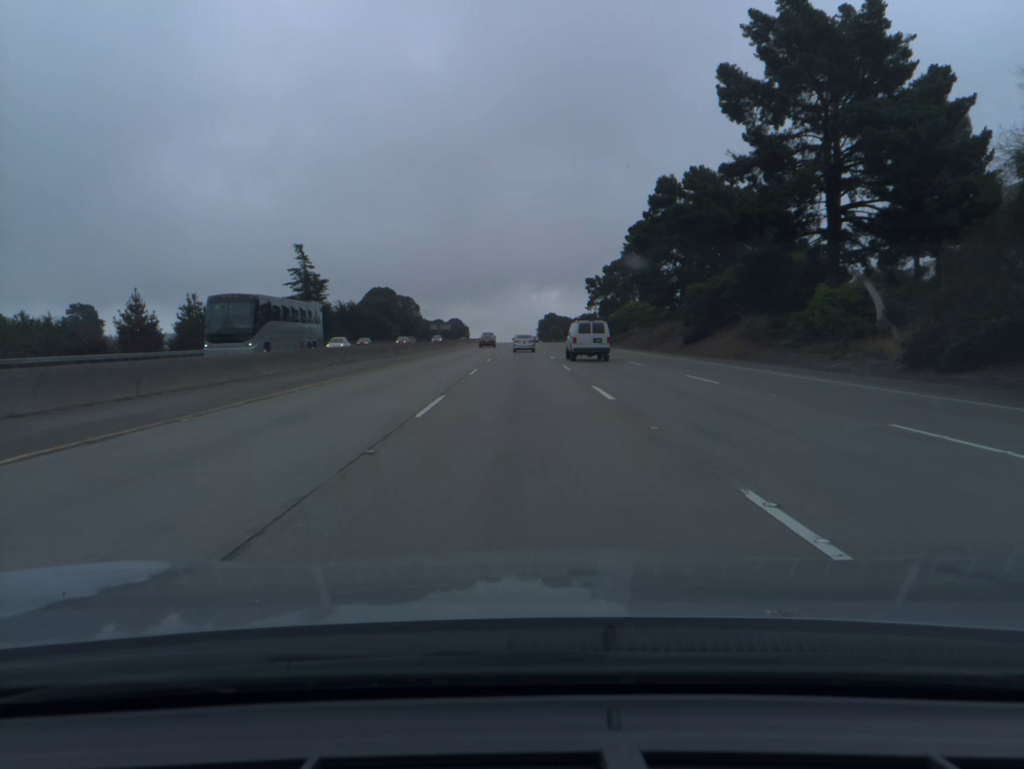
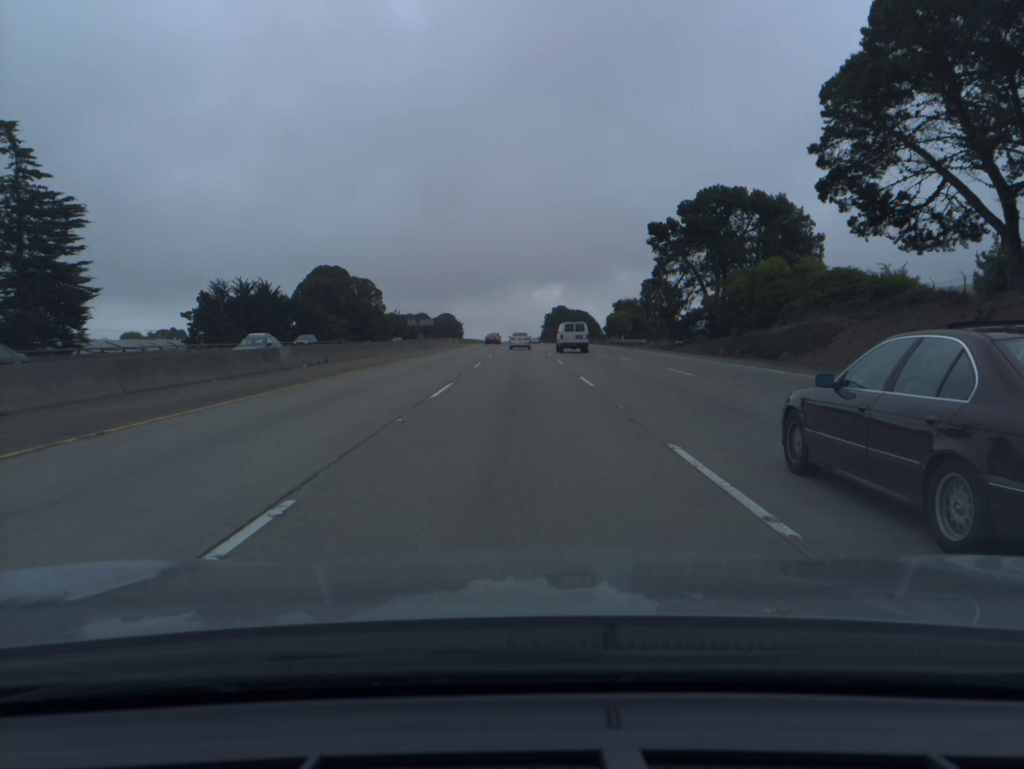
(0.0, +69.5) m; 0°
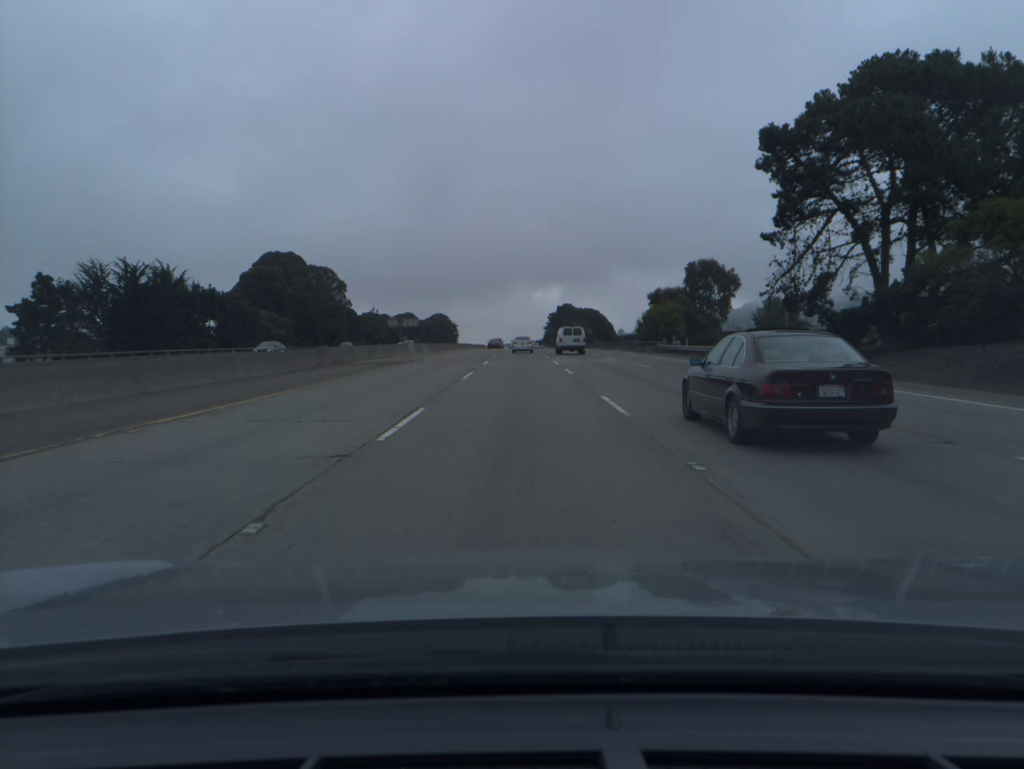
(0.0, +35.1) m; 0°
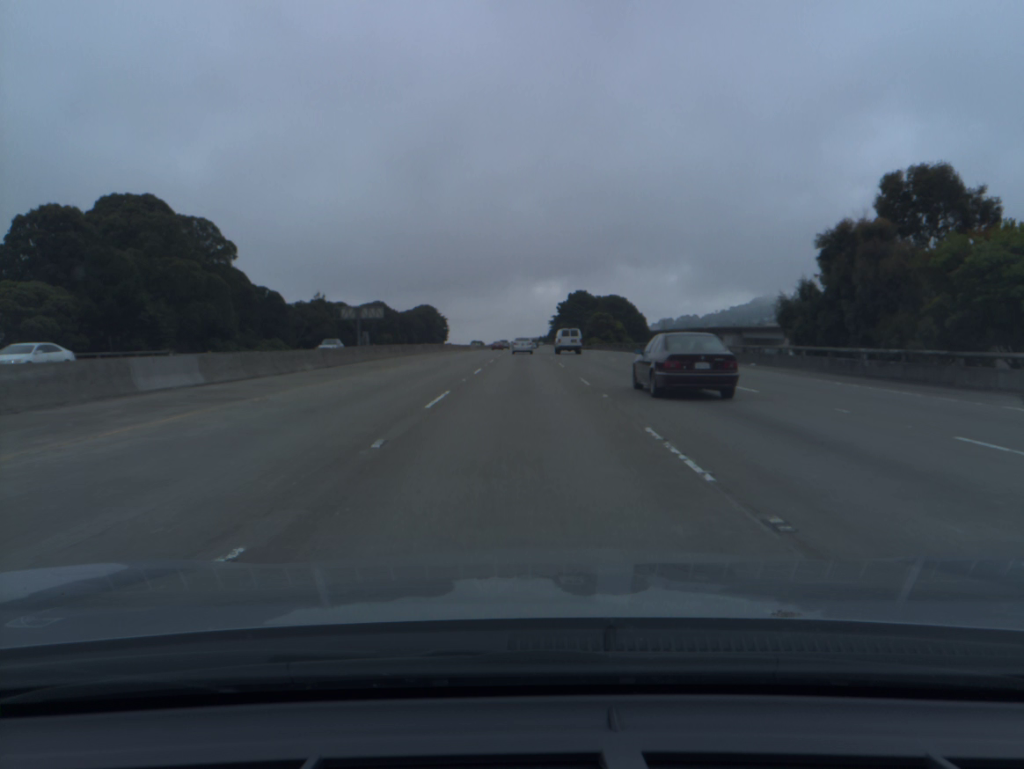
(-0.1, +53.2) m; 0°
